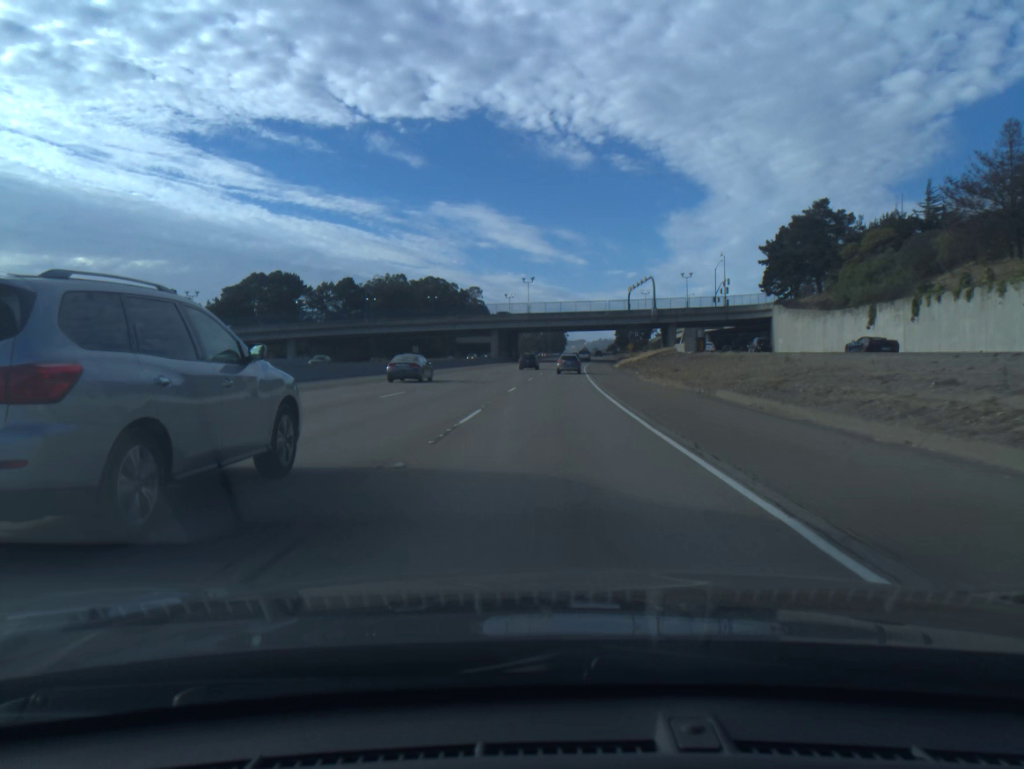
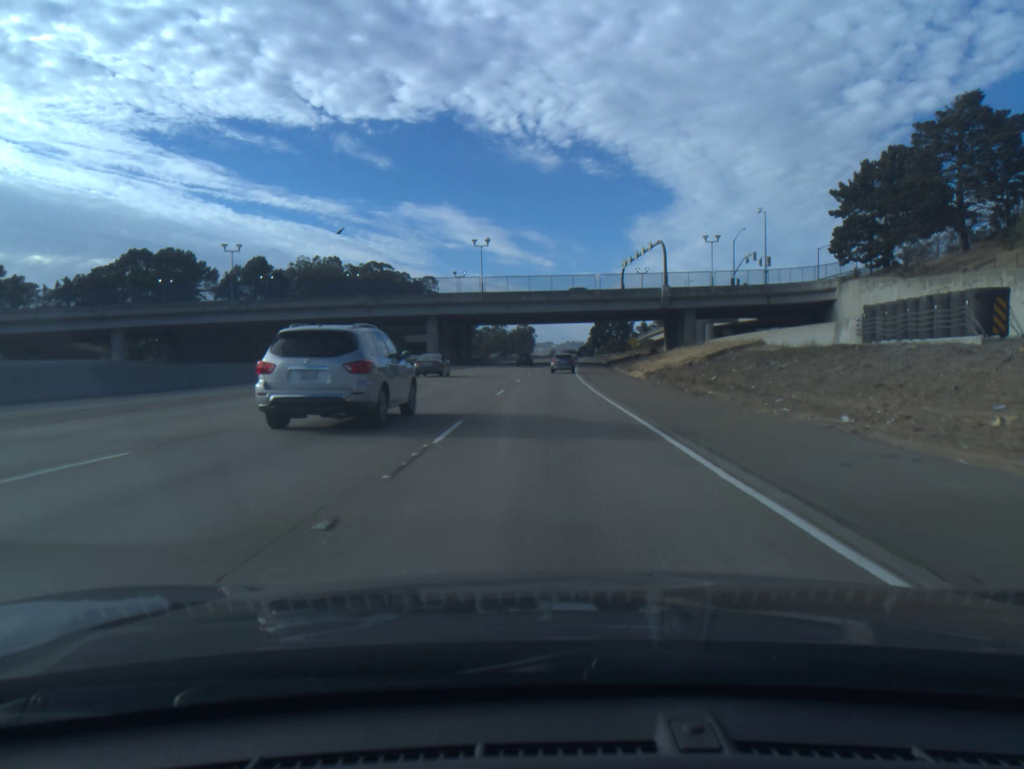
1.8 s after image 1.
(+1.0, +46.6) m; +2°
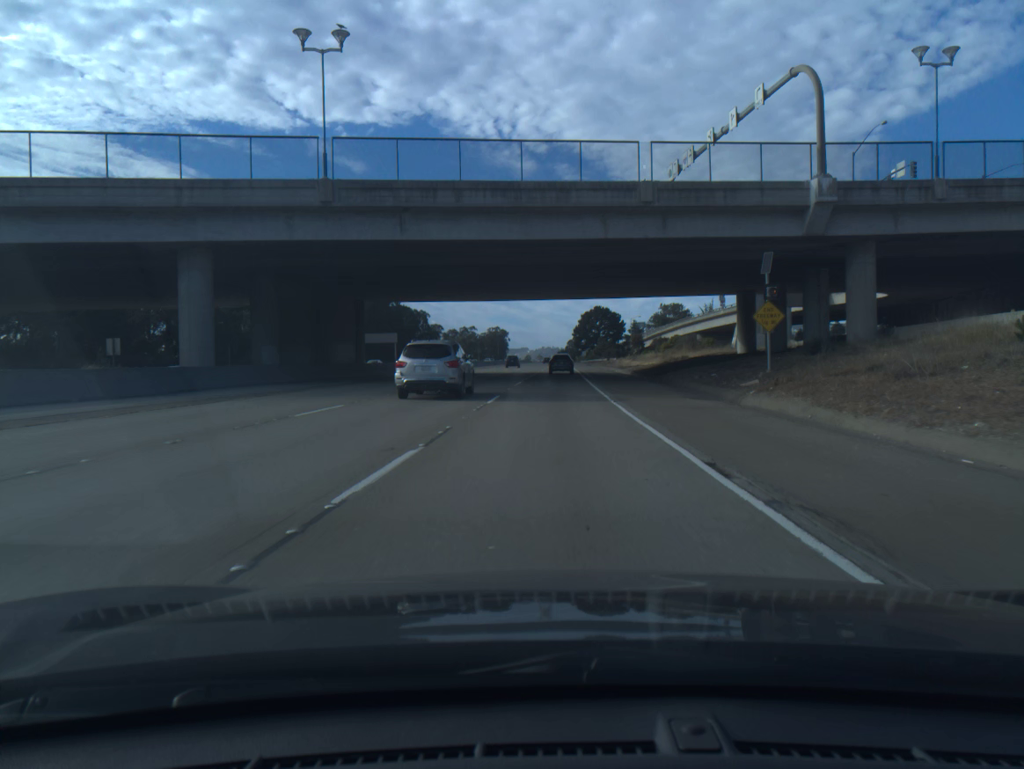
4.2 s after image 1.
(+1.0, +62.2) m; +2°
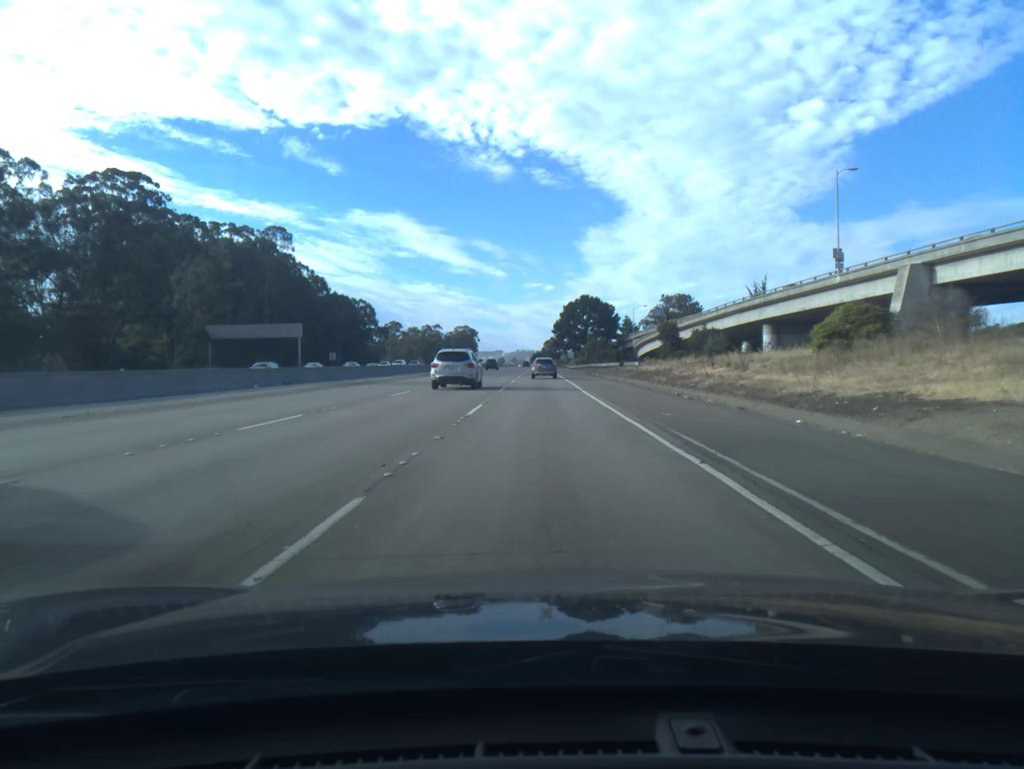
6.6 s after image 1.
(+1.1, +61.6) m; +2°
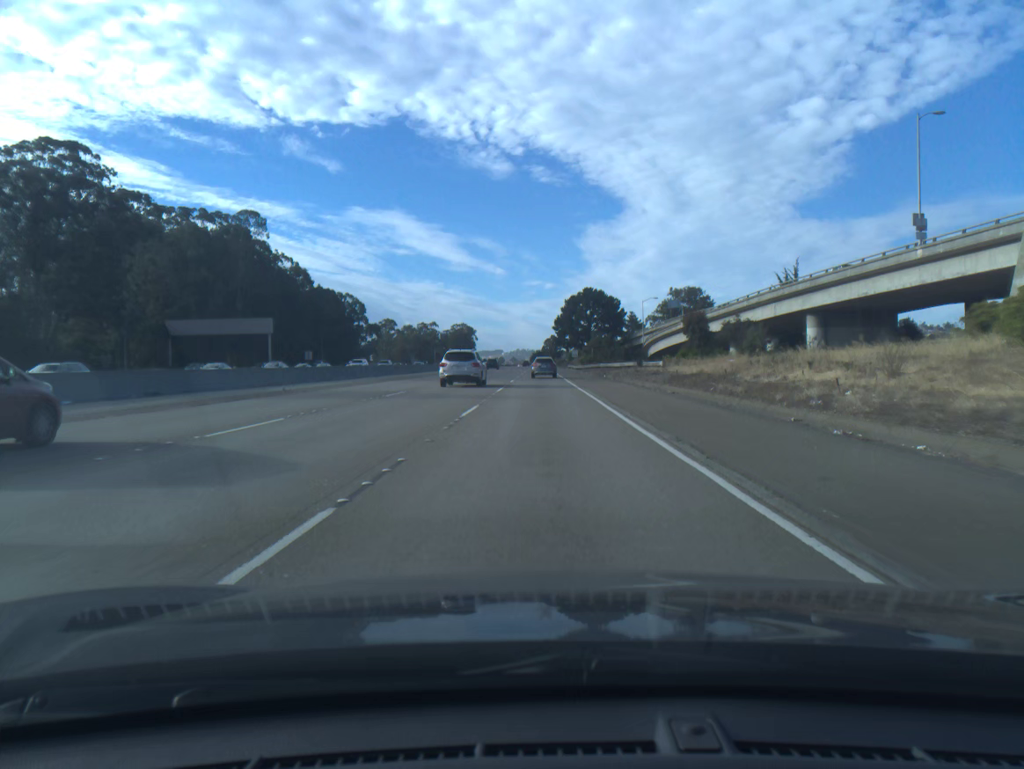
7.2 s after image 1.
(0.0, +15.3) m; 0°
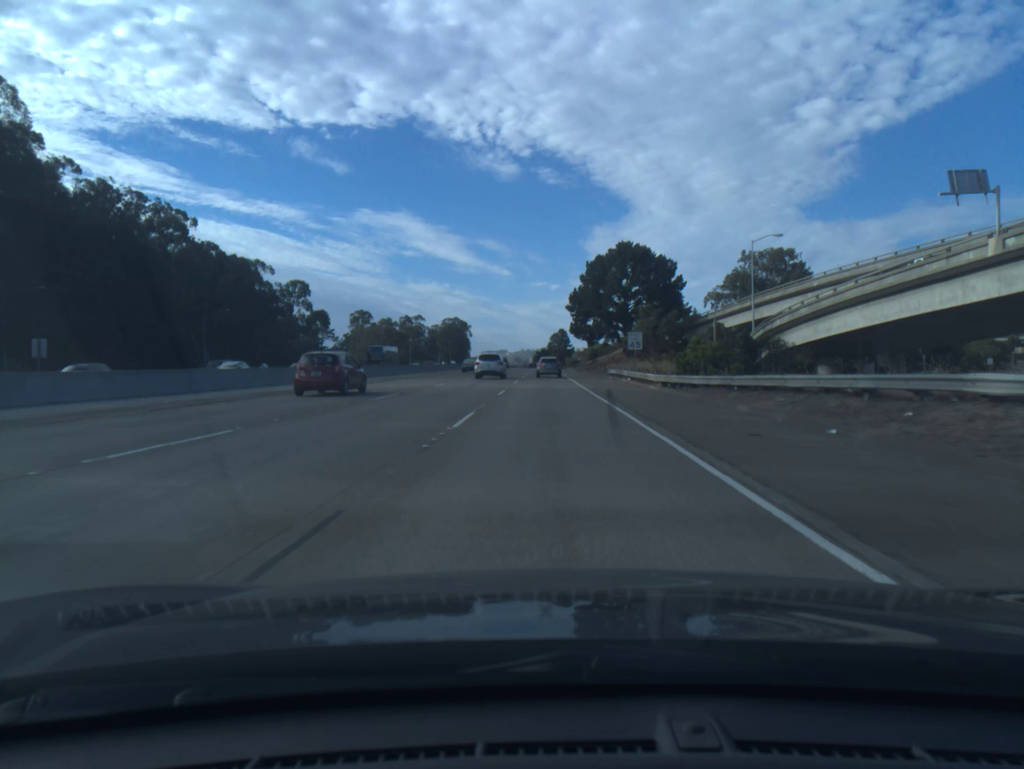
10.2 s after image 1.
(-0.3, +75.9) m; 0°
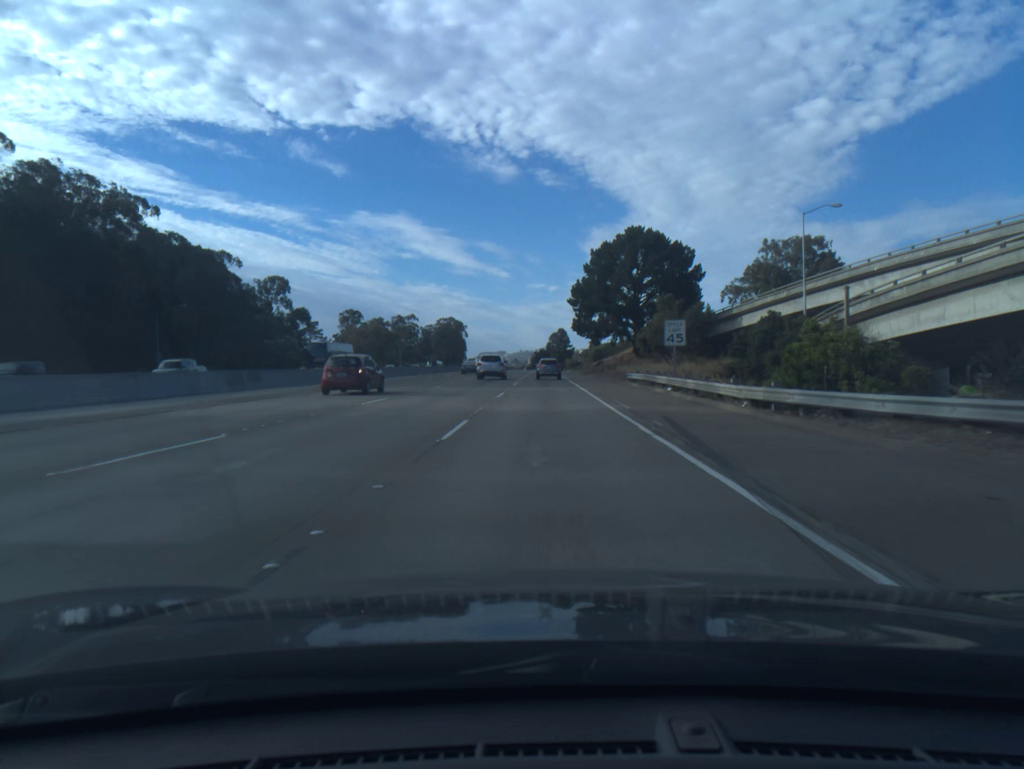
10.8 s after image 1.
(0.0, +15.2) m; 0°
